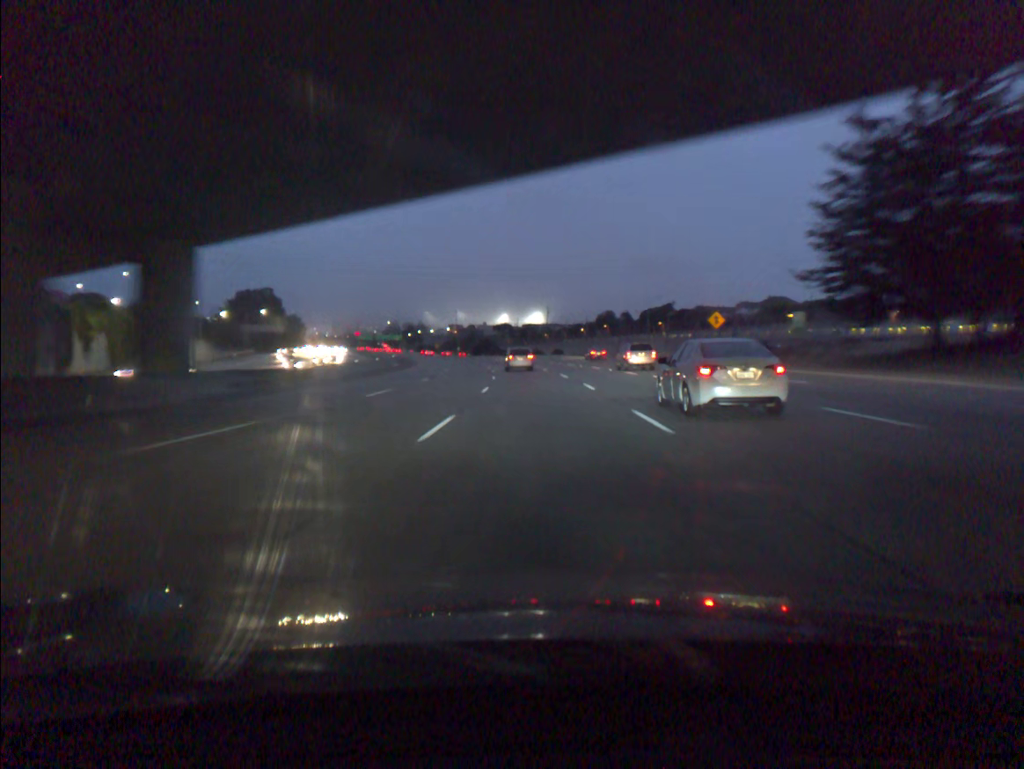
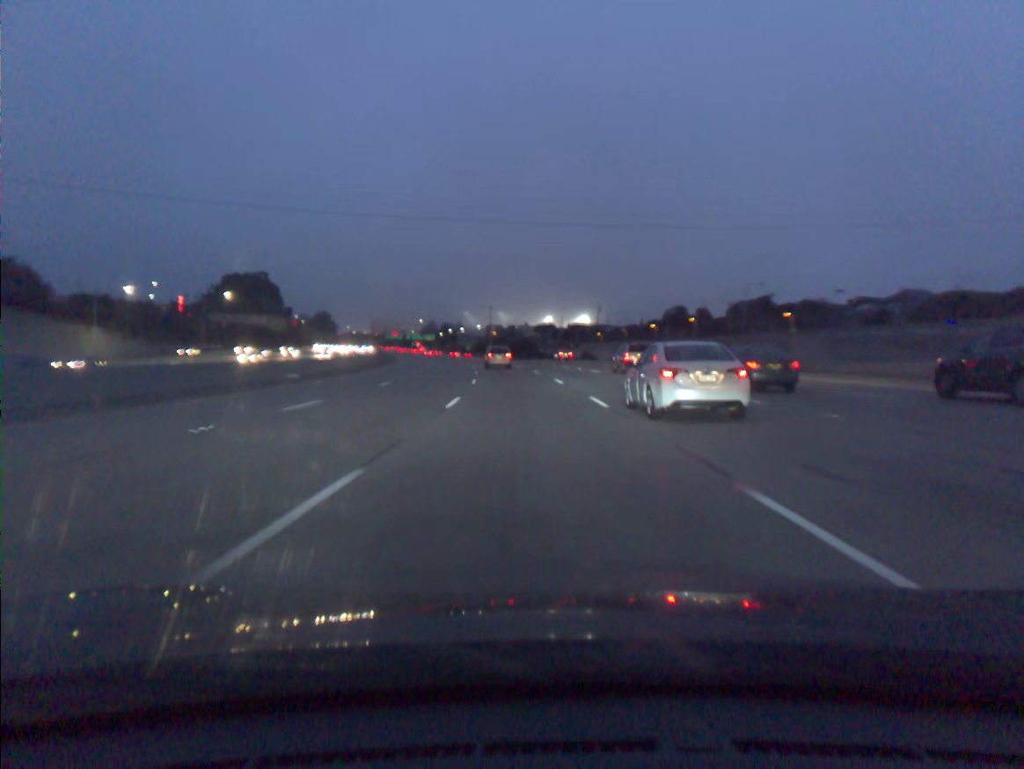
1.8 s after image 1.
(-1.1, +49.9) m; -3°
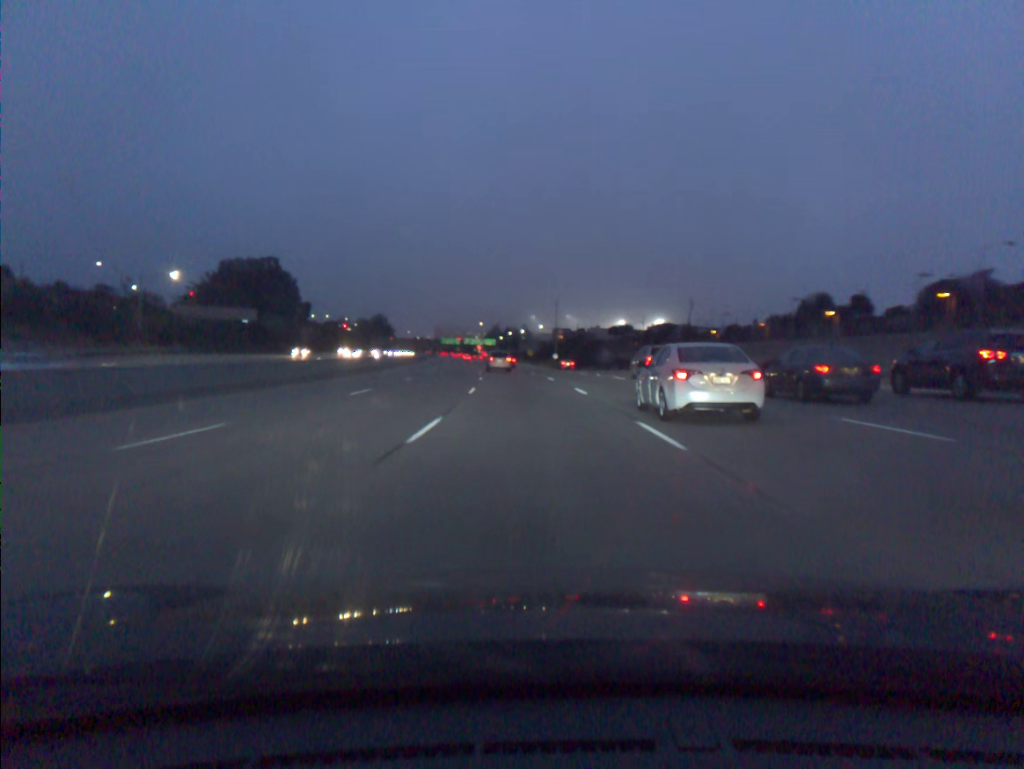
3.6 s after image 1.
(-2.2, +50.1) m; -5°
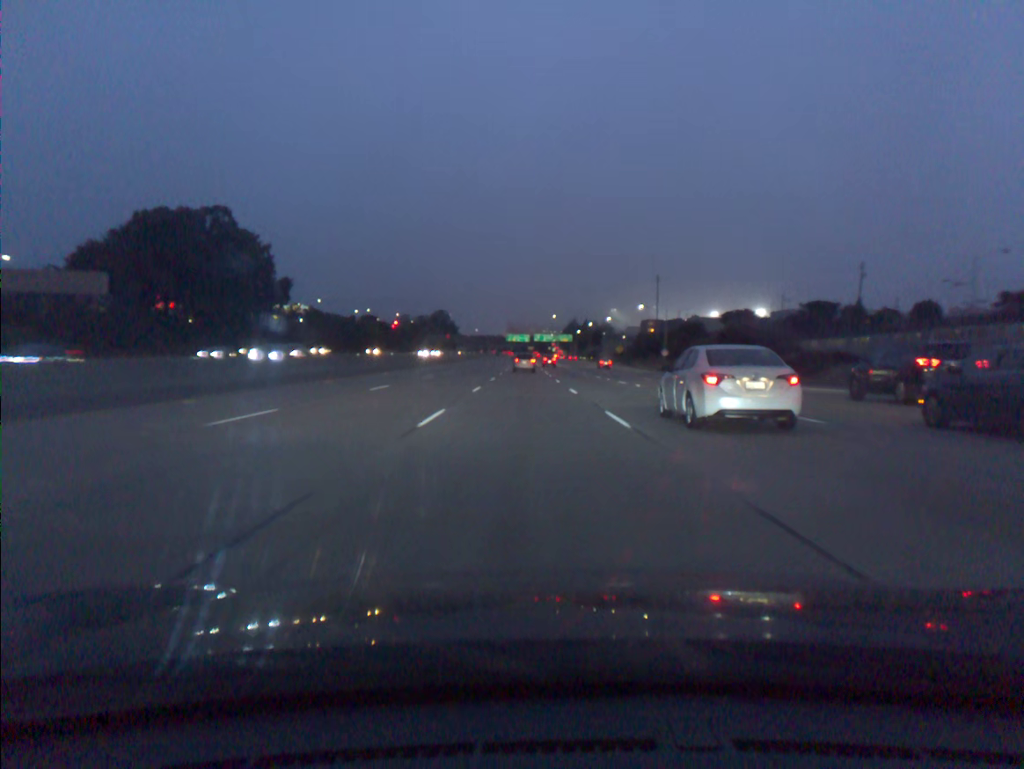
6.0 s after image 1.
(-3.5, +68.1) m; -6°
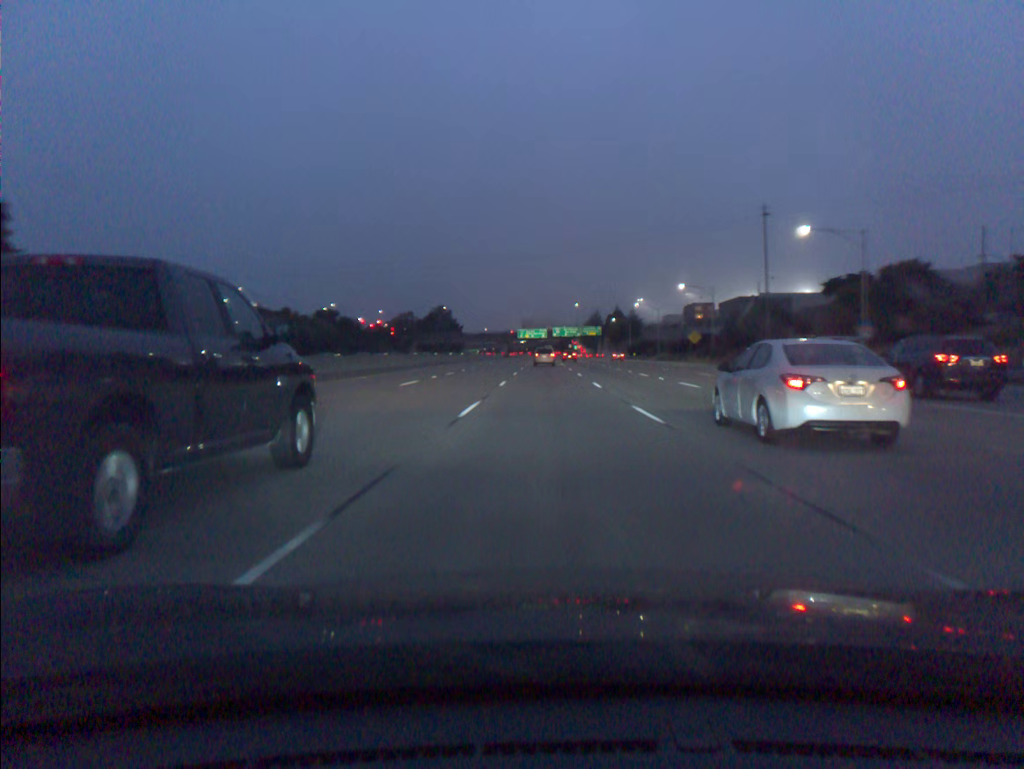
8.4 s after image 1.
(-1.5, +70.3) m; -1°
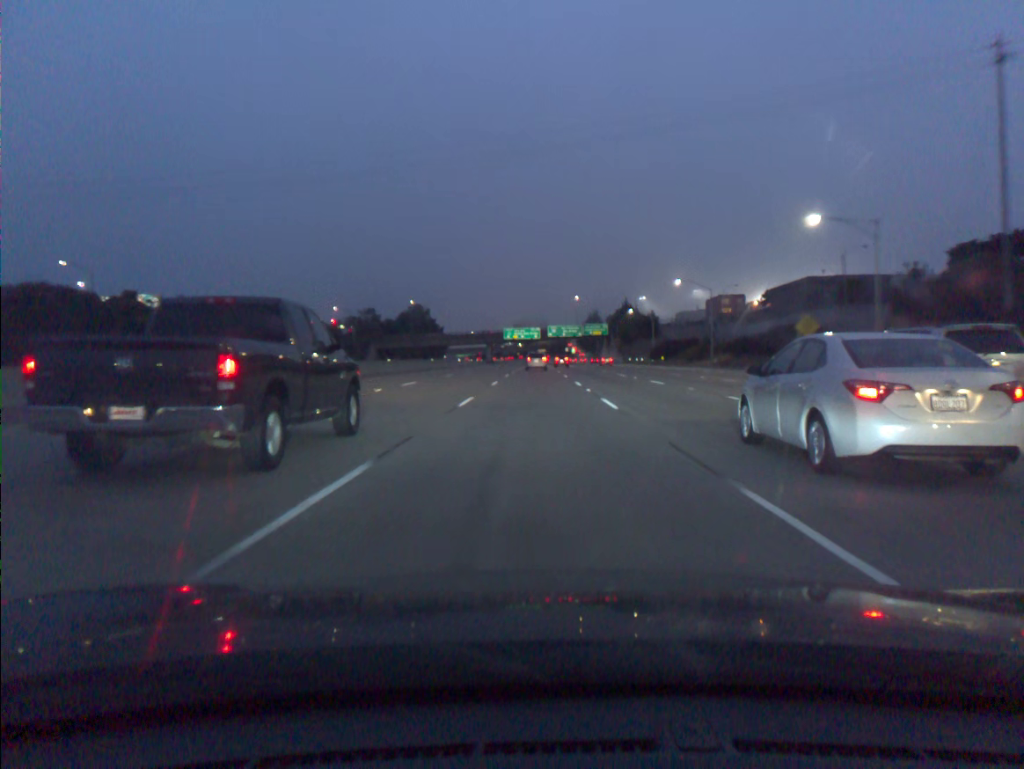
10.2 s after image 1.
(+0.4, +53.5) m; +1°
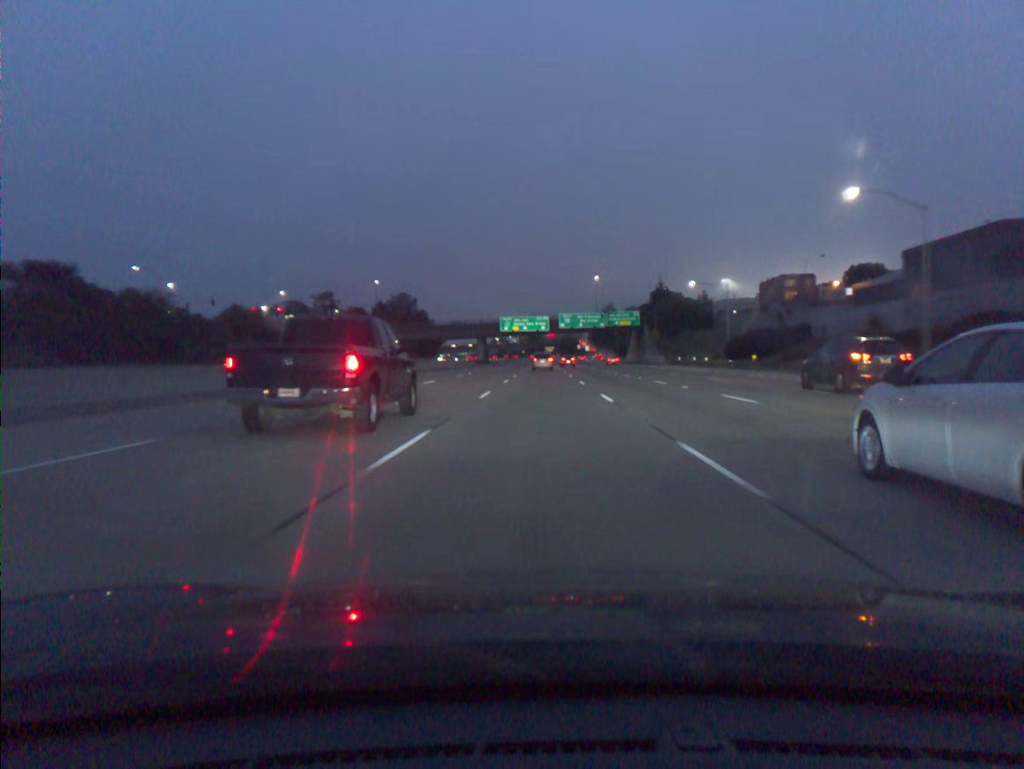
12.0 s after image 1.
(-0.3, +53.7) m; -1°
